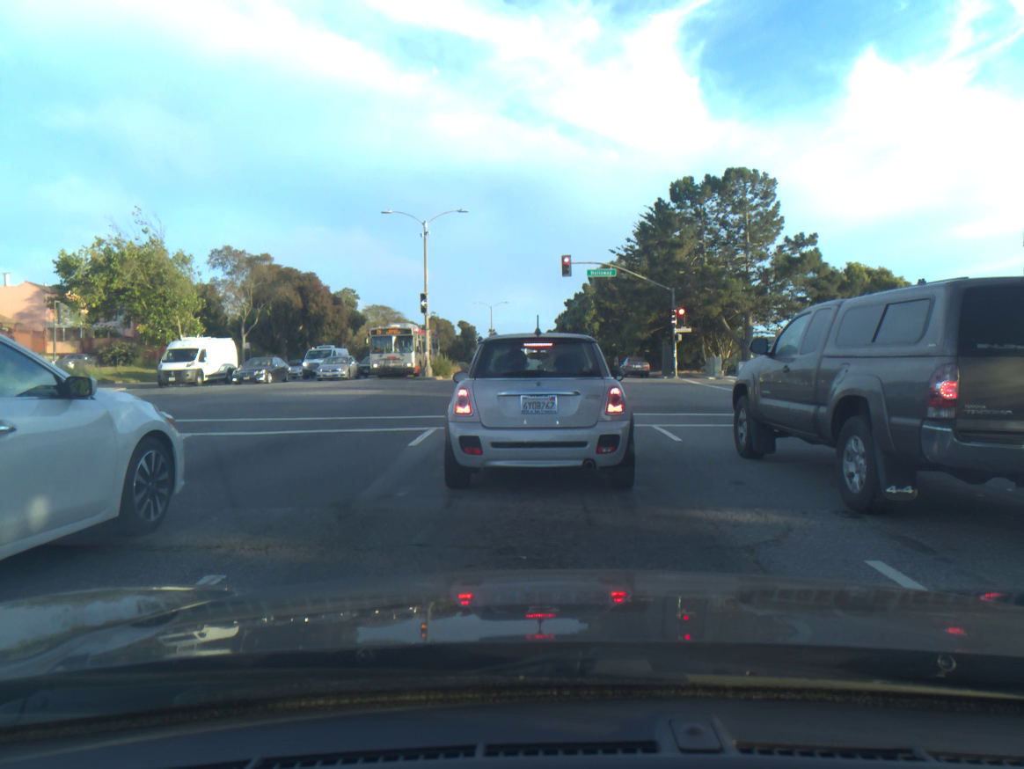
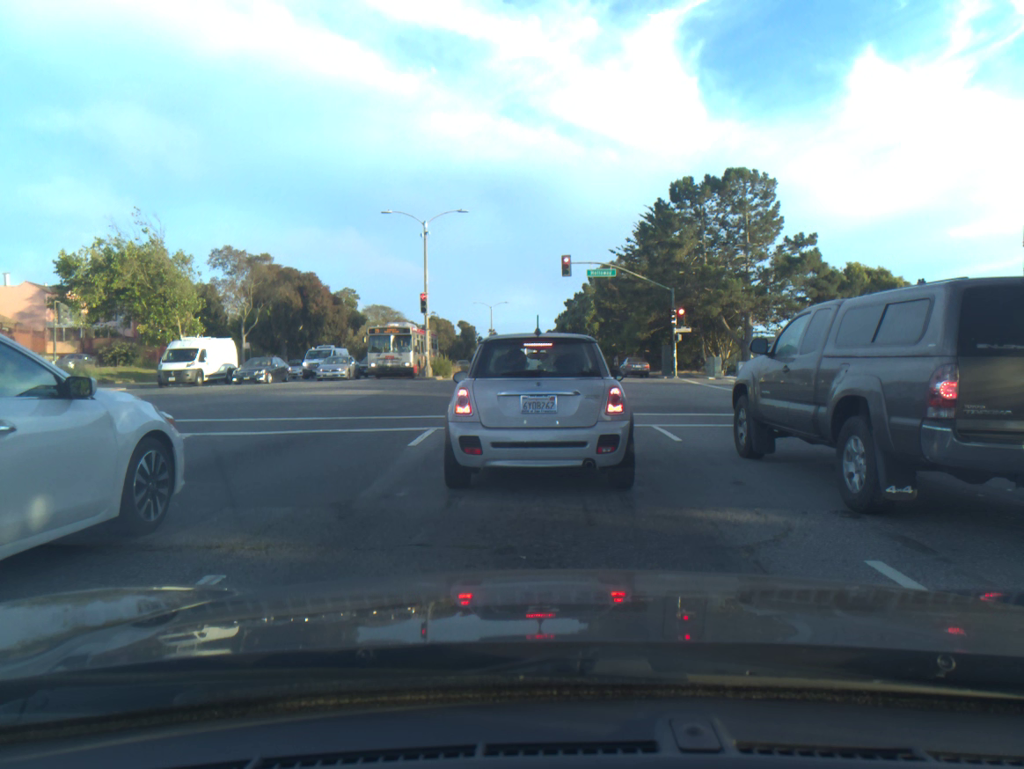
(0.0, 0.0) m; 0°
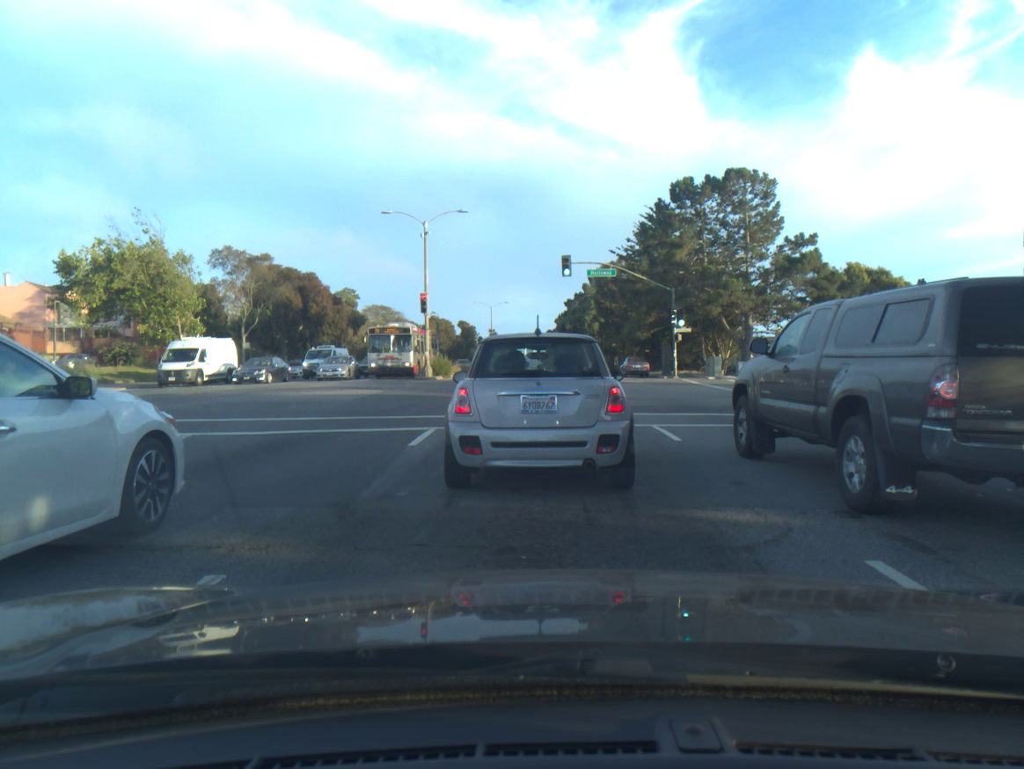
(0.0, 0.0) m; 0°
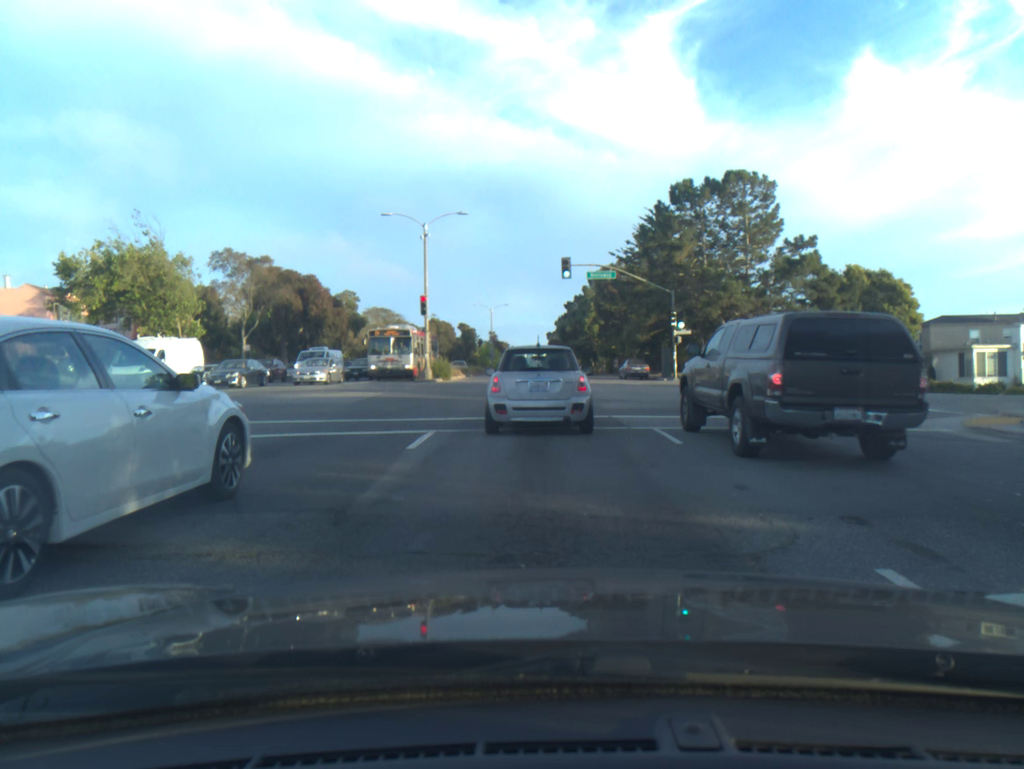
(0.0, +0.1) m; 0°
